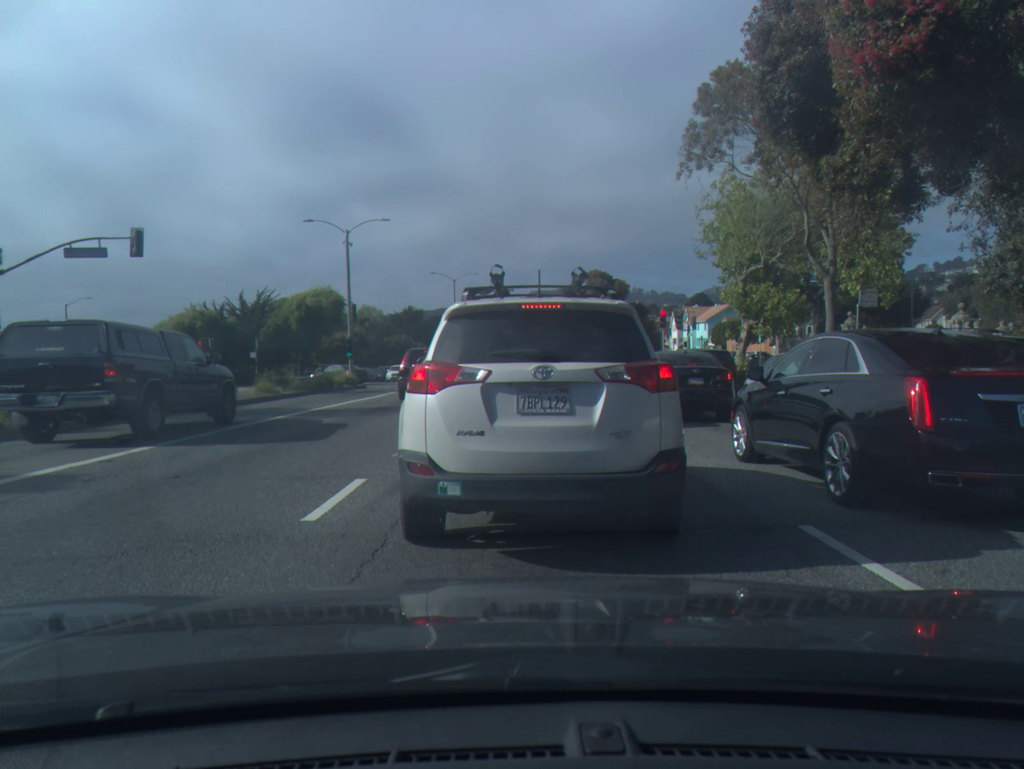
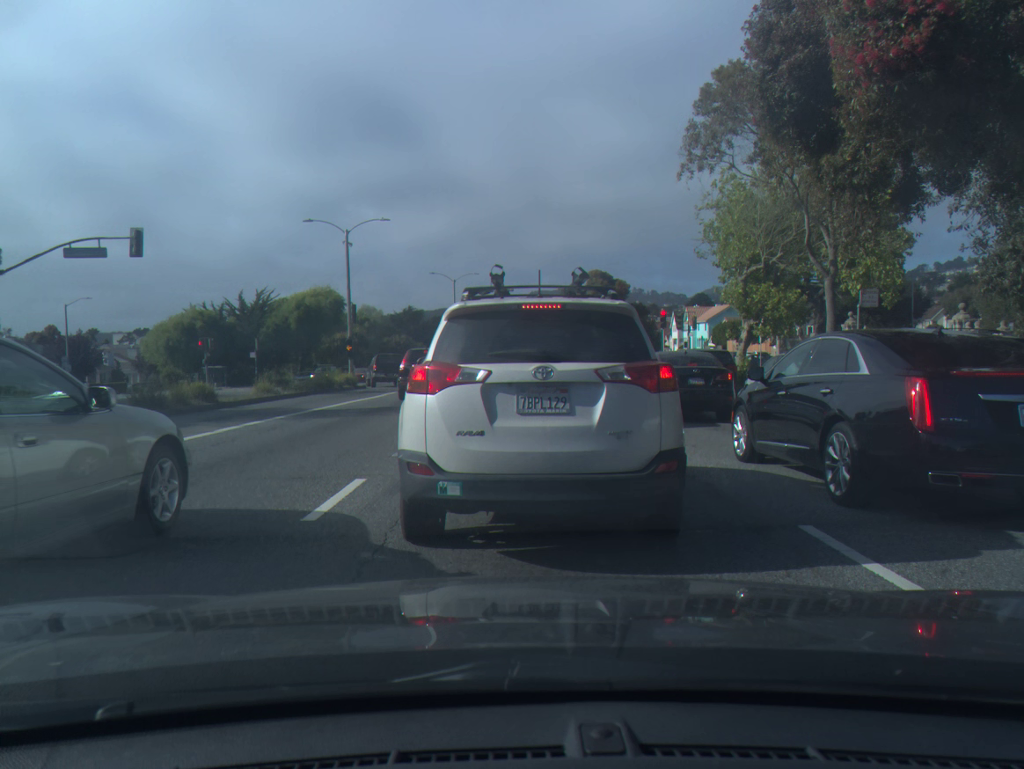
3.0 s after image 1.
(0.0, 0.0) m; 0°
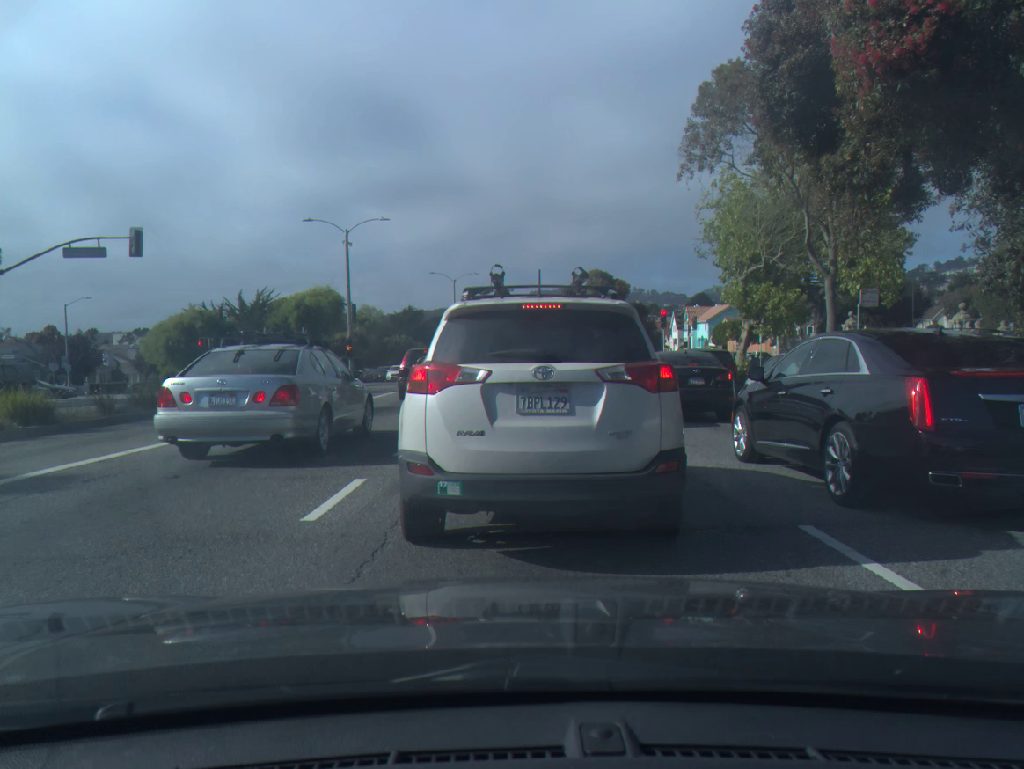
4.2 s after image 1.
(0.0, 0.0) m; 0°
